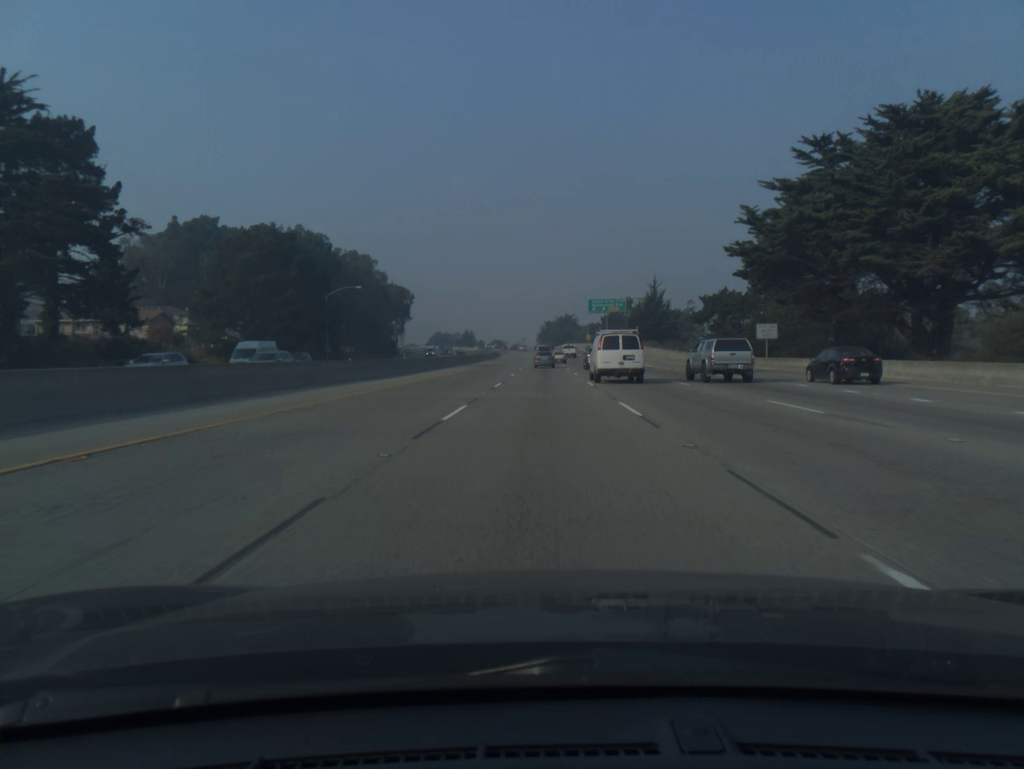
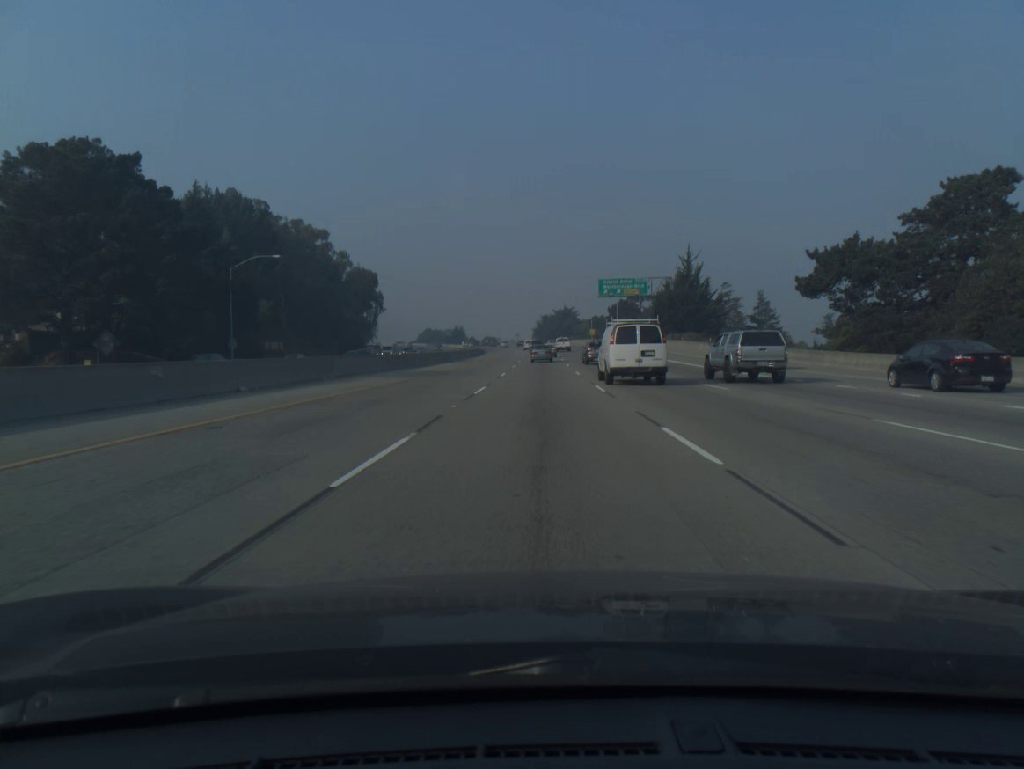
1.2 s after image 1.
(+0.1, +36.3) m; 0°
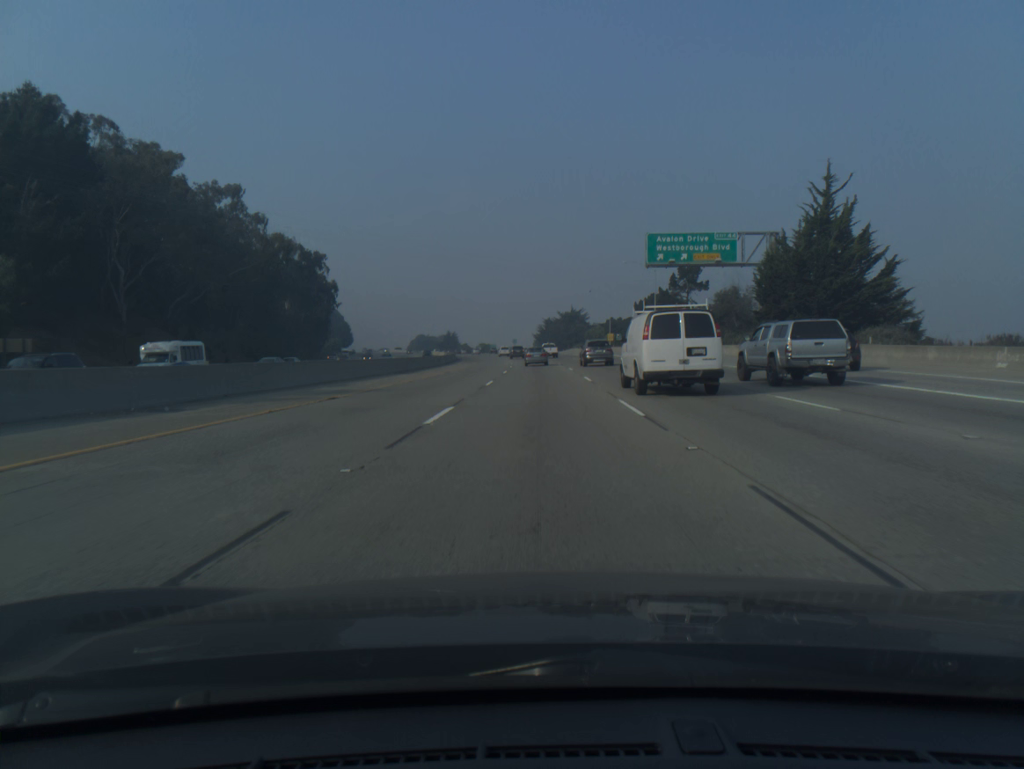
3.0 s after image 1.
(0.0, +52.7) m; 0°
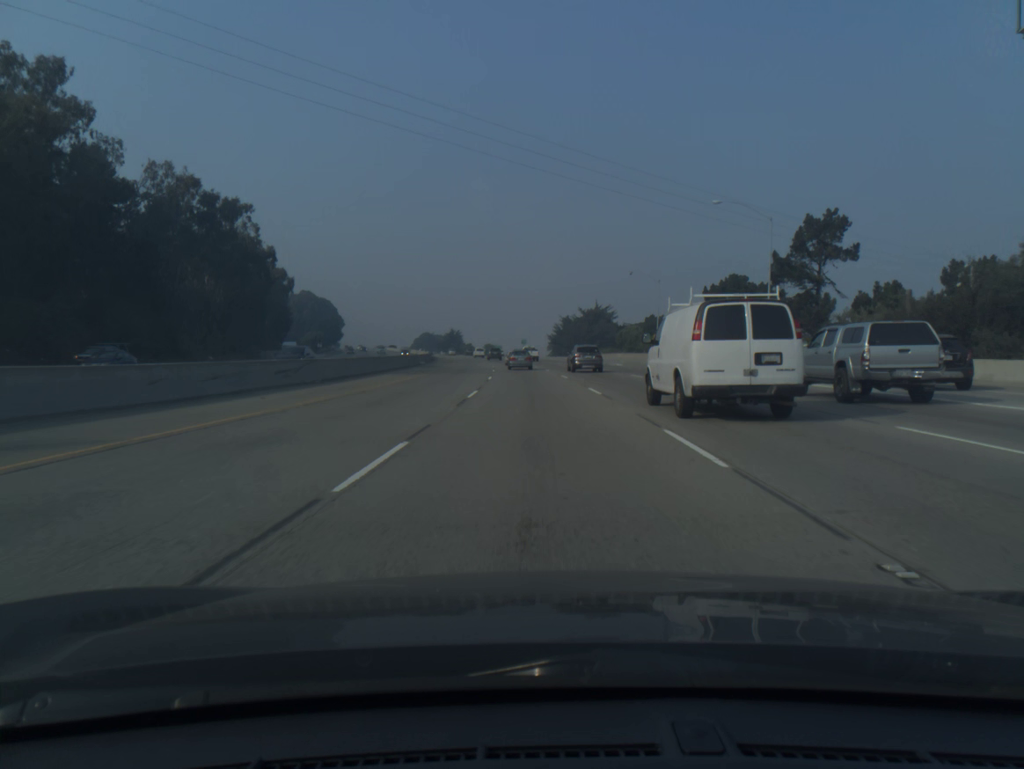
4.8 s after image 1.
(-0.4, +49.8) m; -1°
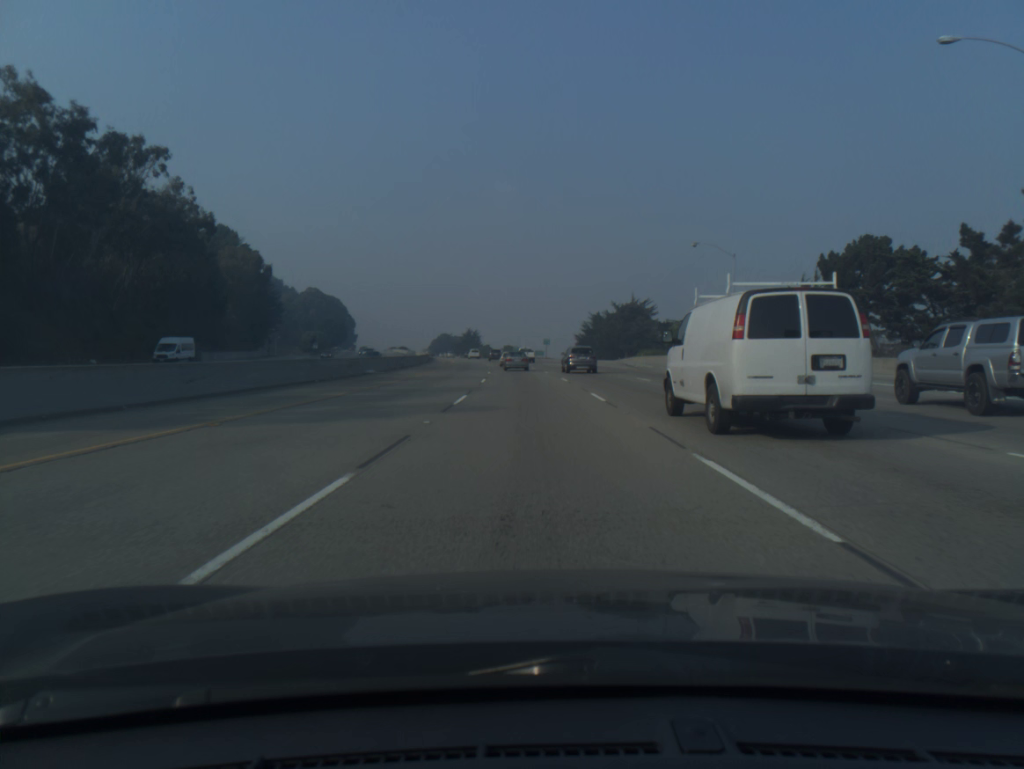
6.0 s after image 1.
(-0.5, +32.2) m; -2°
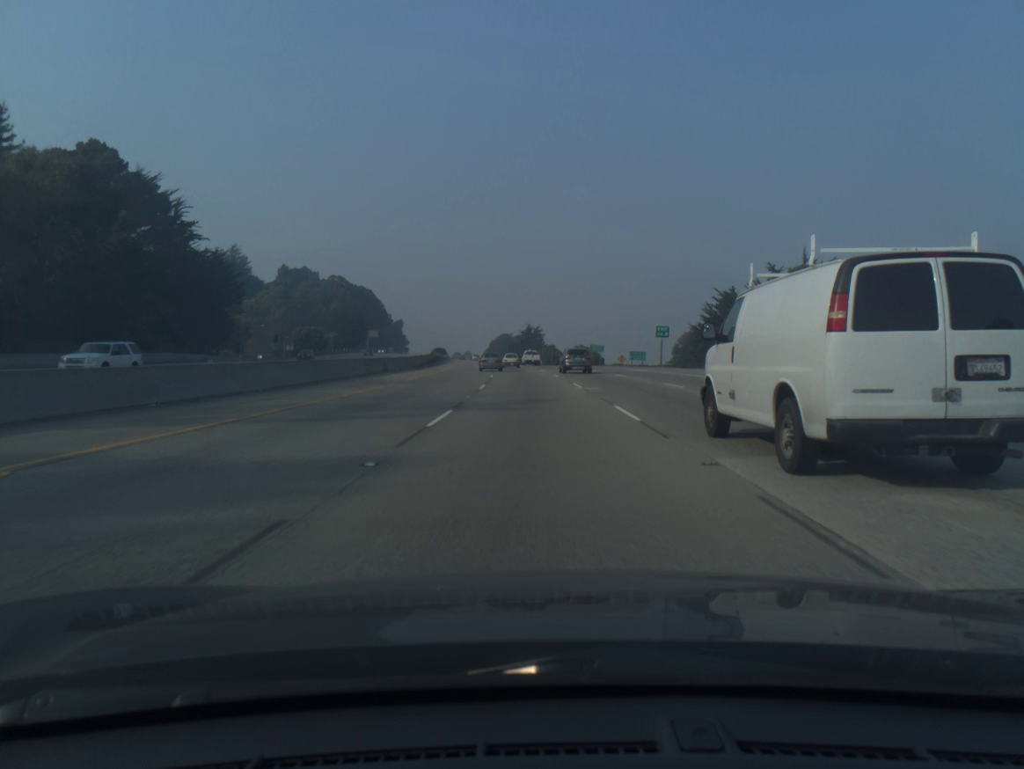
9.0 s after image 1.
(-3.6, +78.4) m; -5°
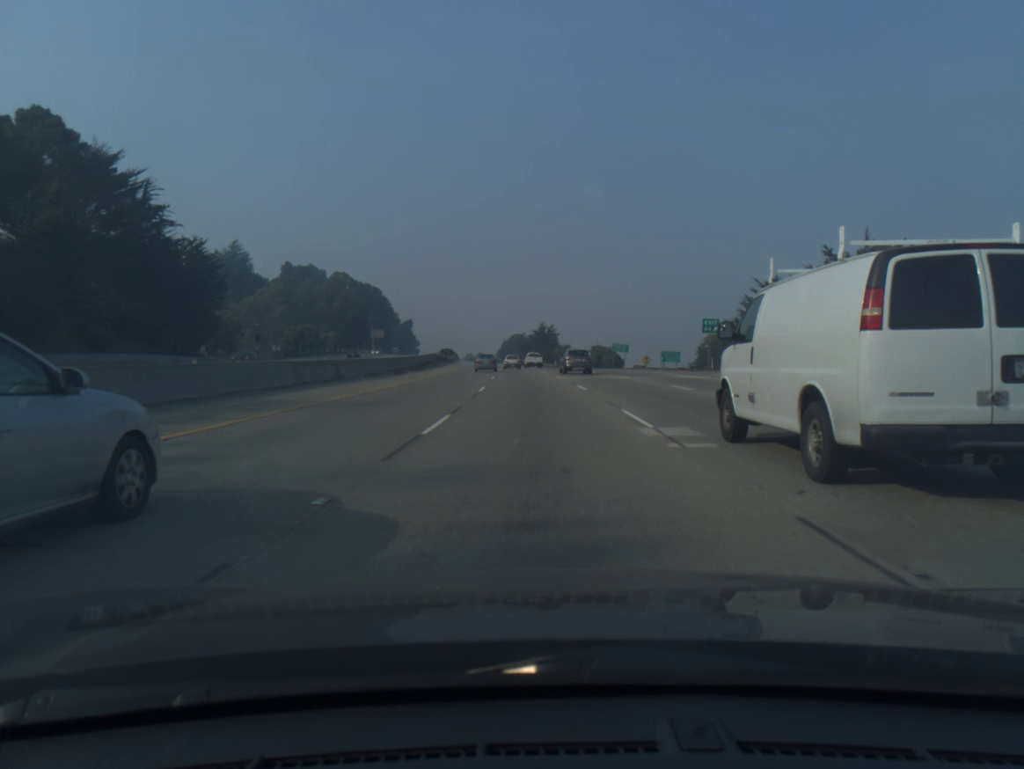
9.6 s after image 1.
(-0.1, +15.6) m; -1°
